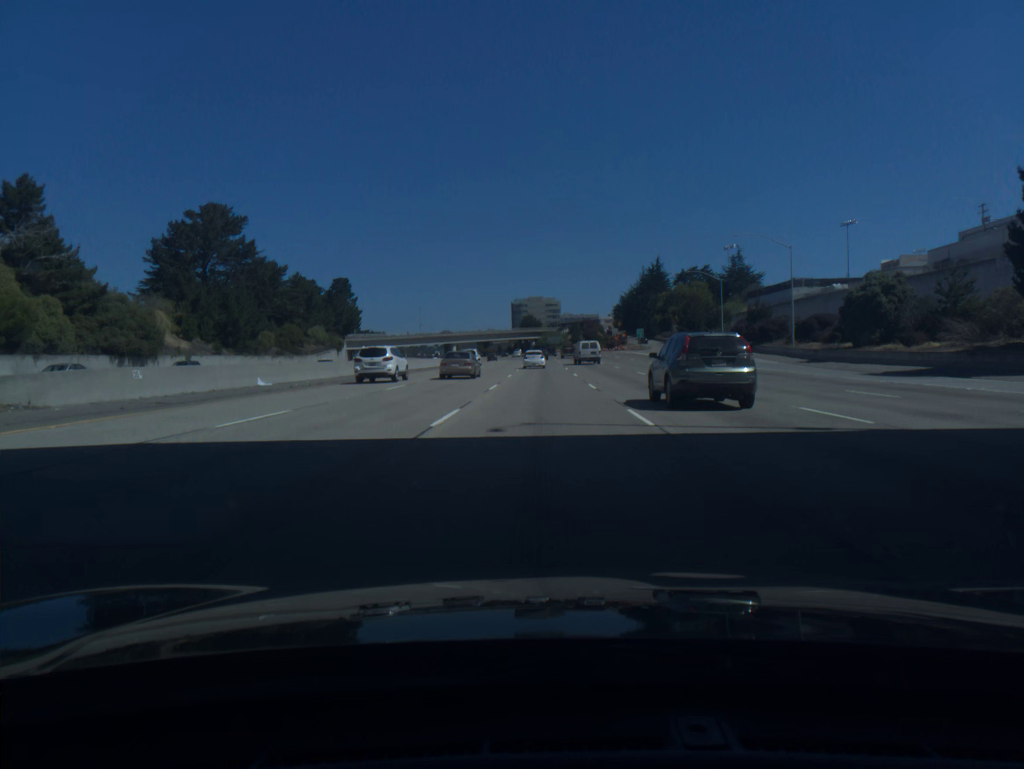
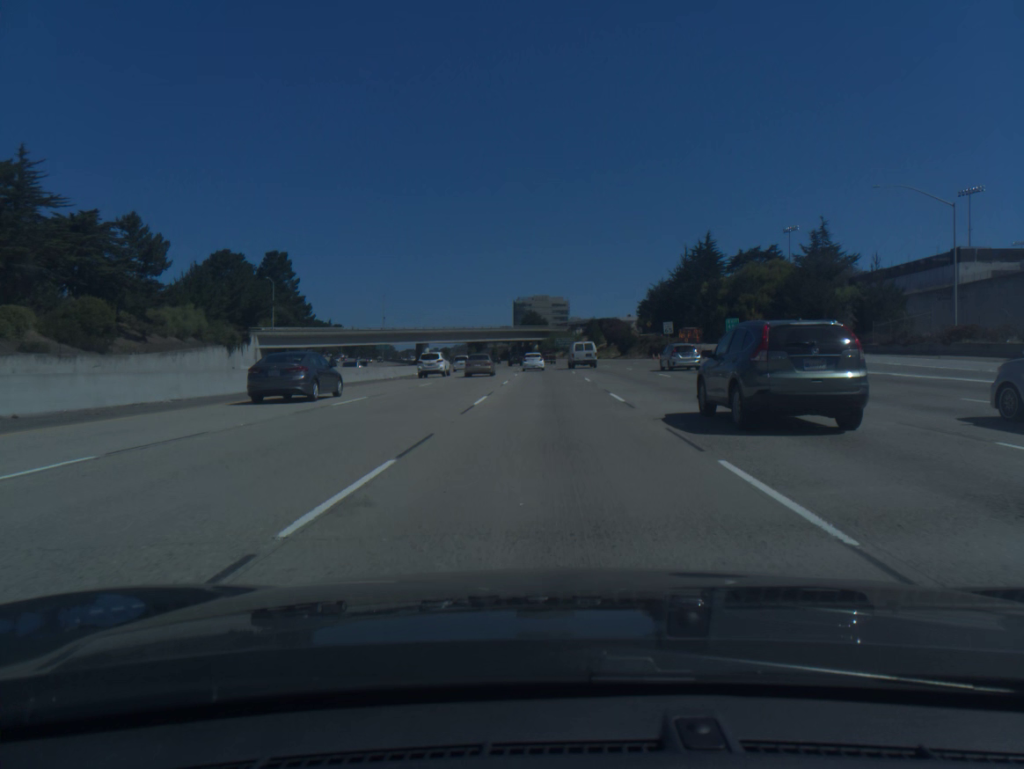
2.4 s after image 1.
(-0.3, +65.0) m; 0°
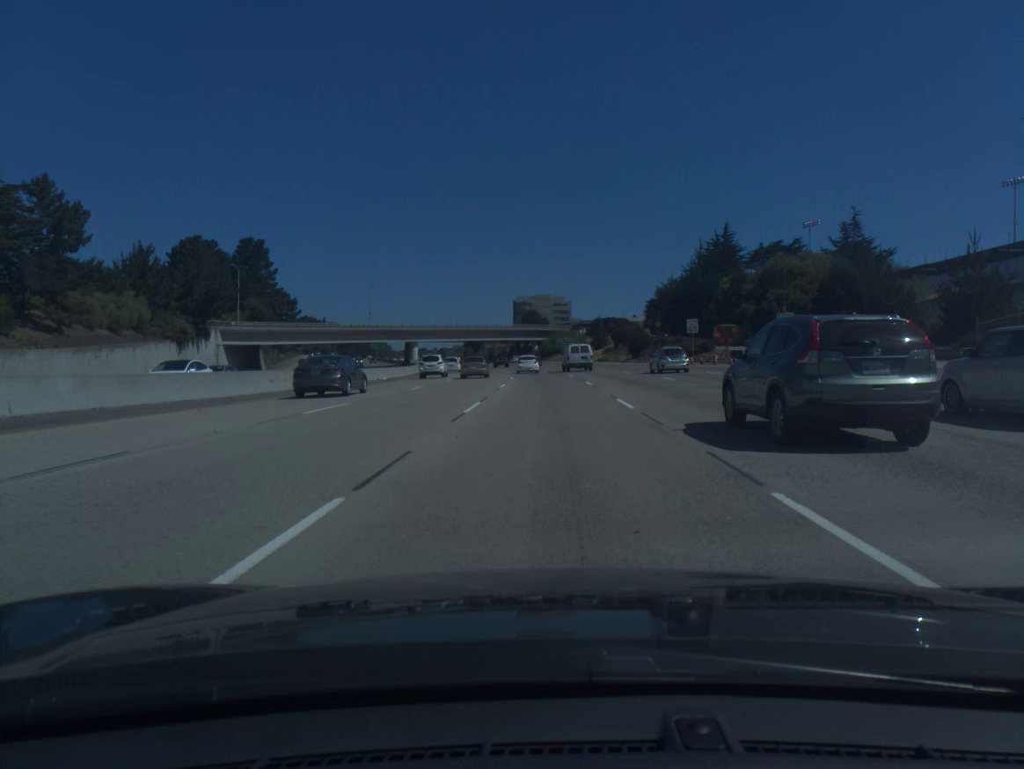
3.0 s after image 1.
(0.0, +16.4) m; 0°
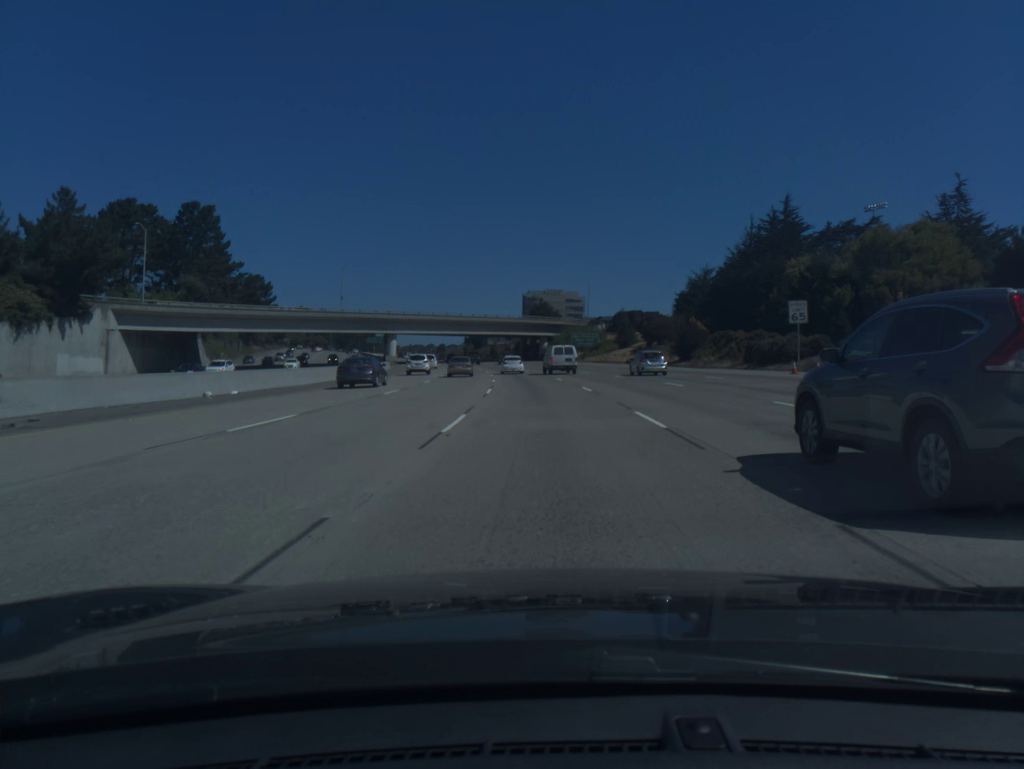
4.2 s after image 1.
(-0.1, +32.8) m; -1°
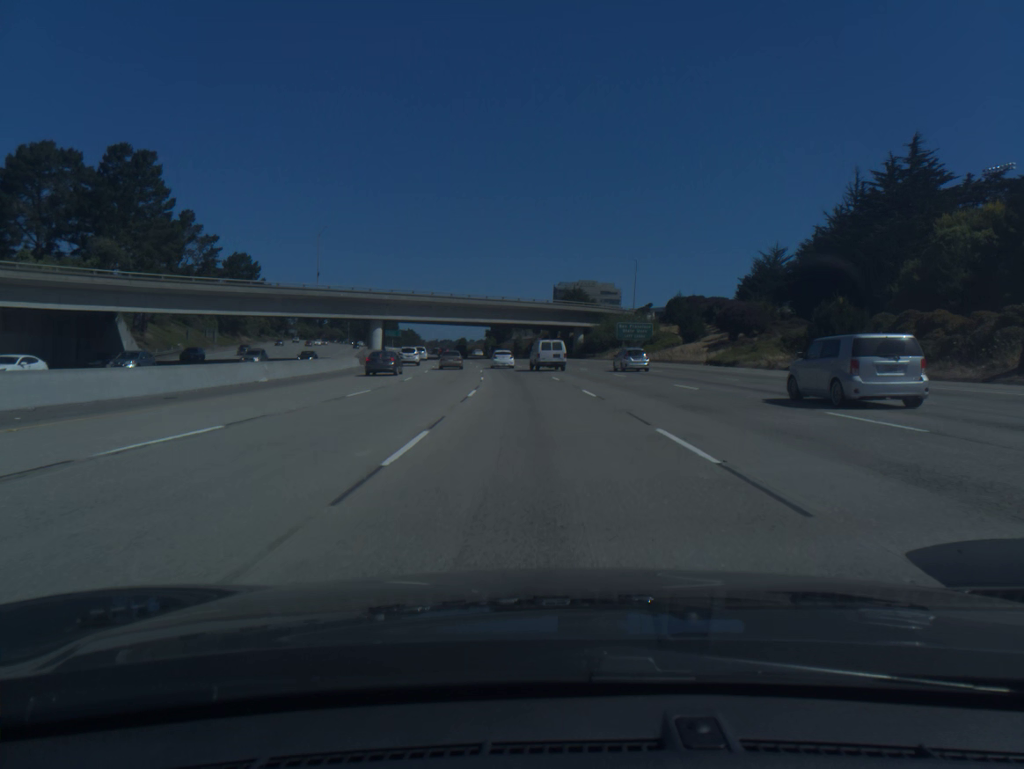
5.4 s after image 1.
(-0.5, +32.9) m; -2°
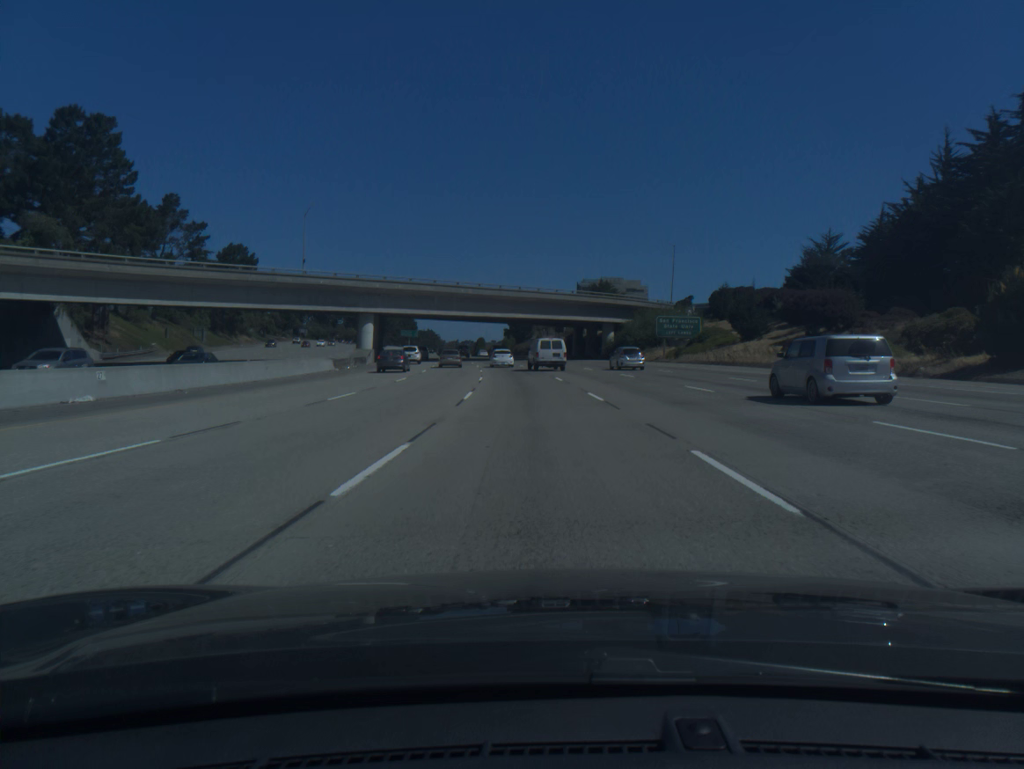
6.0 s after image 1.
(-0.2, +16.5) m; -2°
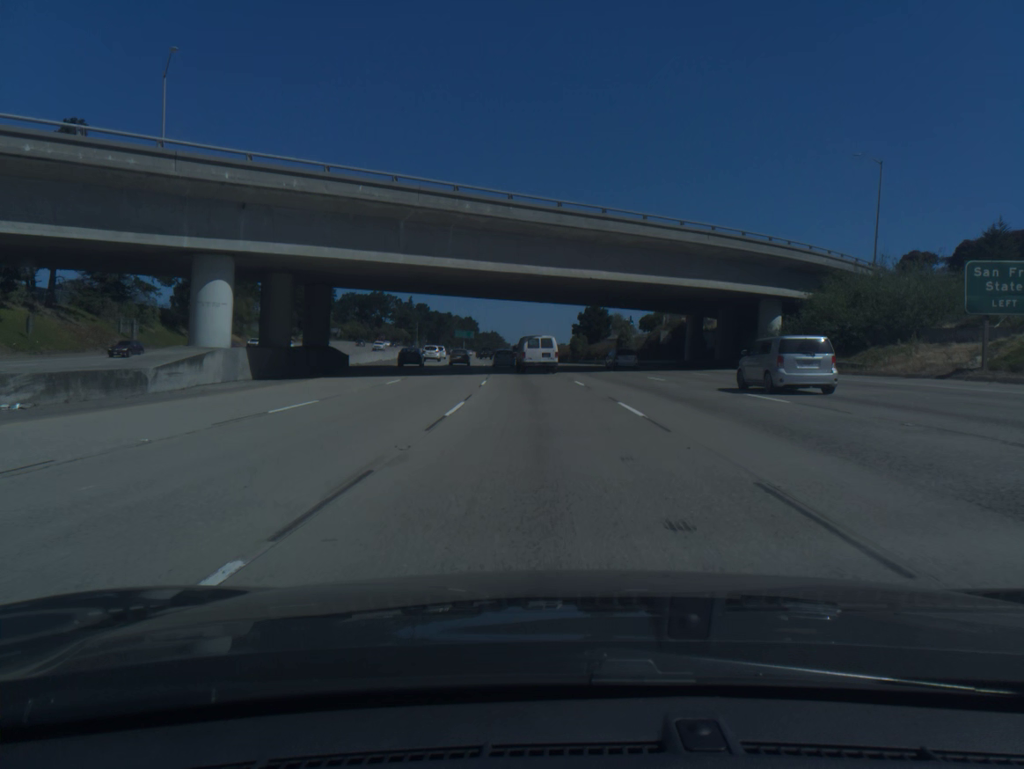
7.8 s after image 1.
(-2.2, +49.0) m; -5°
